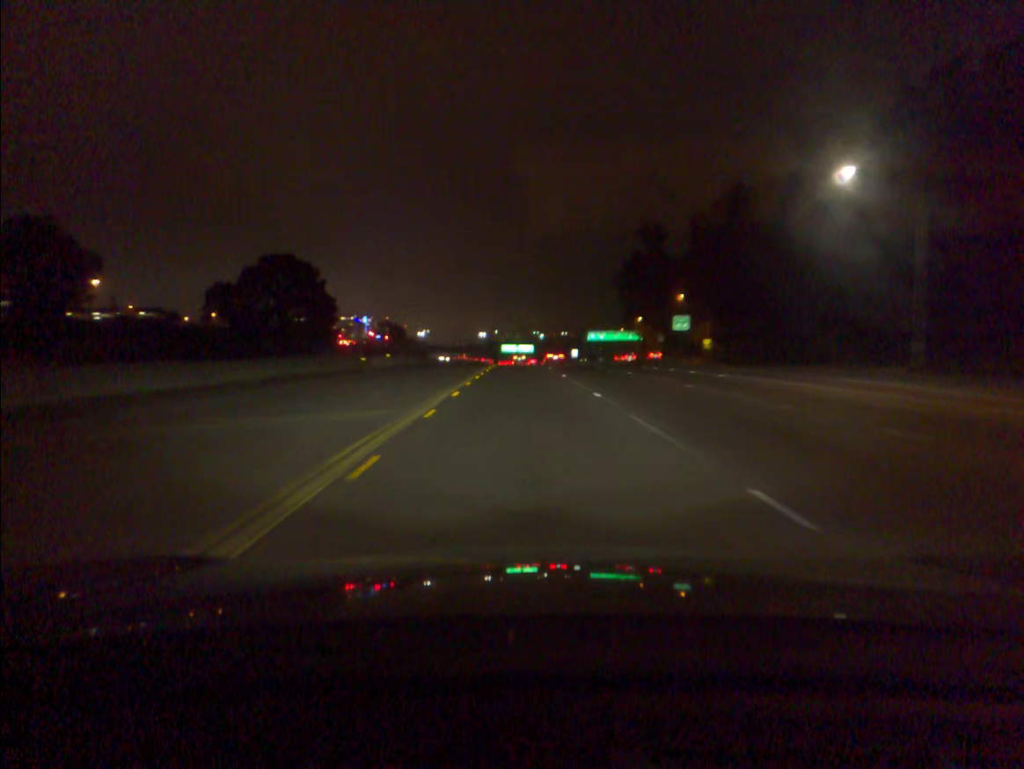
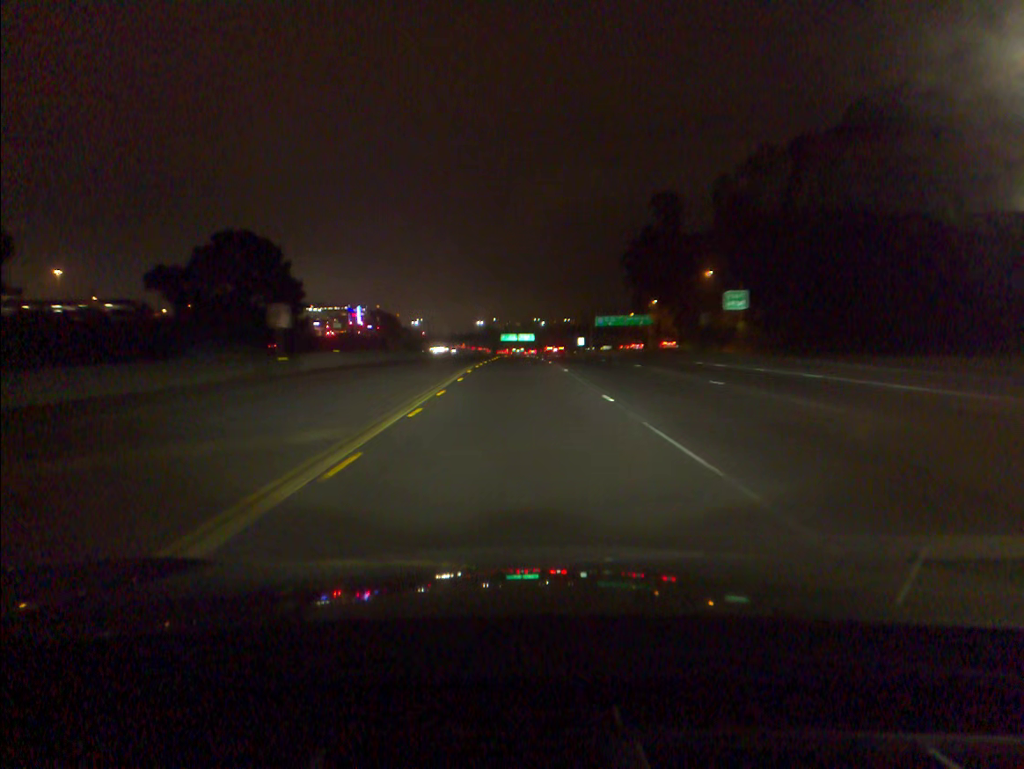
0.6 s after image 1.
(0.0, +18.6) m; 0°
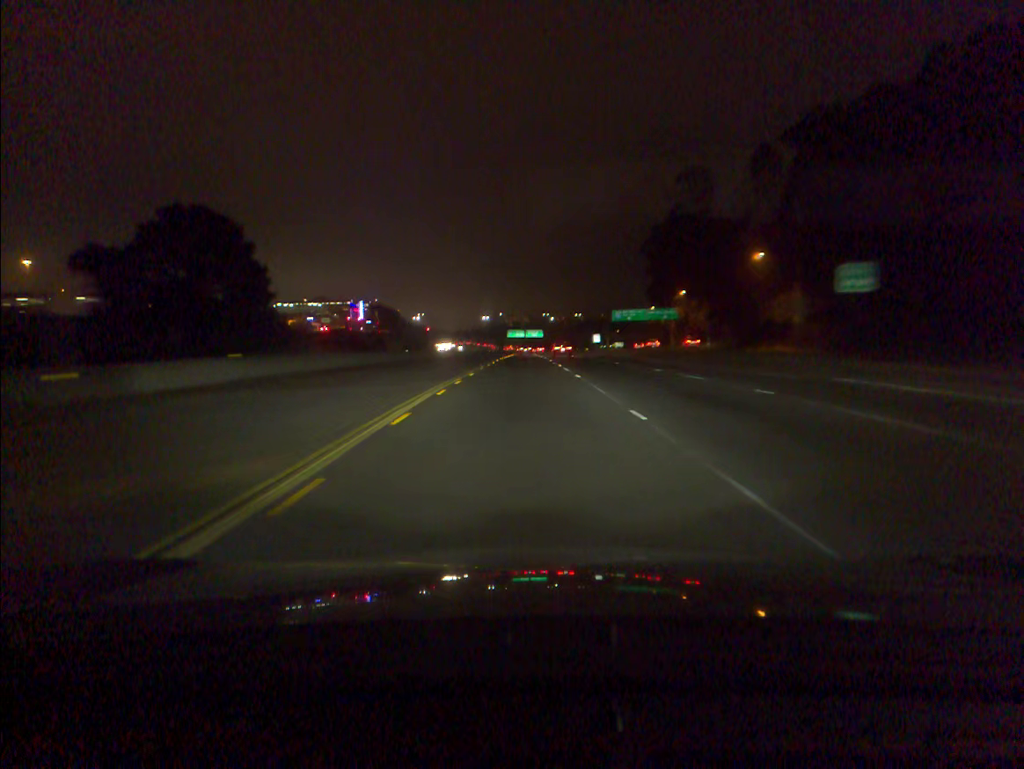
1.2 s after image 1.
(-0.1, +18.6) m; -1°
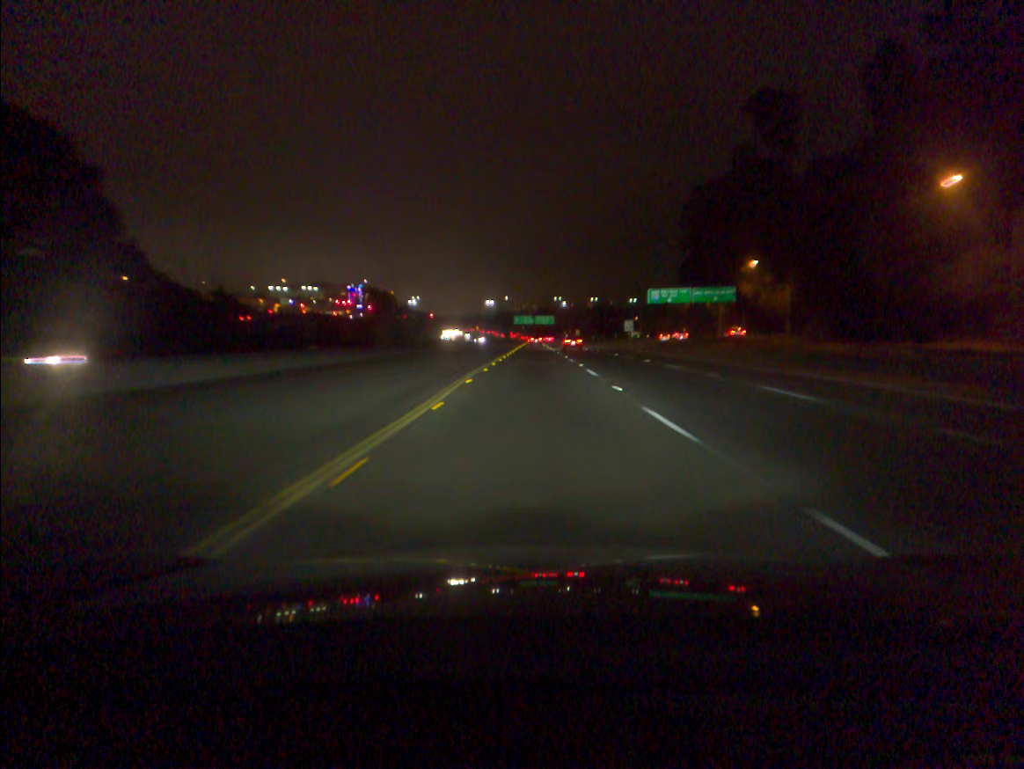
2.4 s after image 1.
(-0.3, +37.5) m; -1°
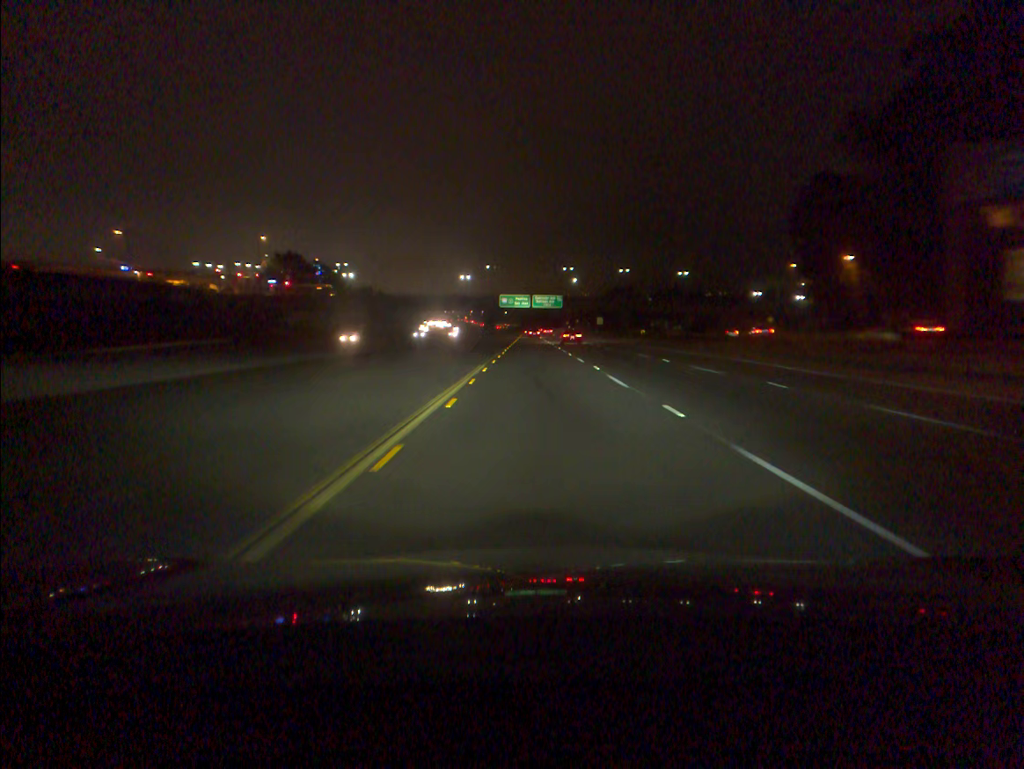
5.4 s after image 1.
(+0.6, +94.8) m; 0°
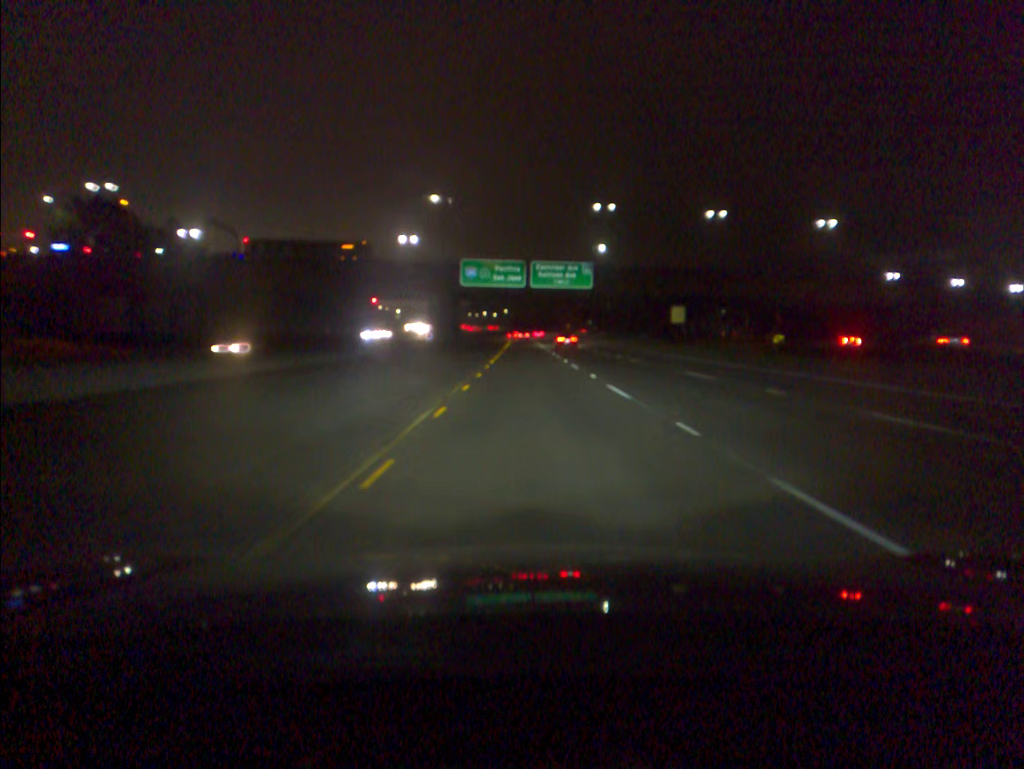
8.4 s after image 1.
(+0.3, +92.1) m; +1°
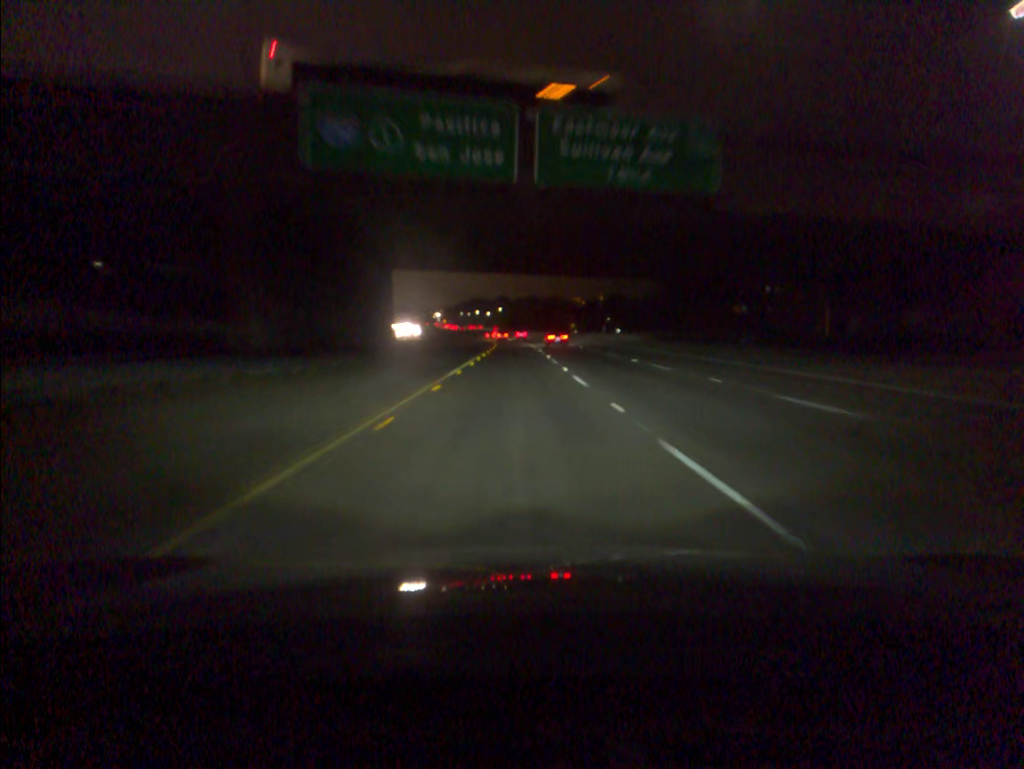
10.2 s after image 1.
(+0.3, +55.1) m; 0°
